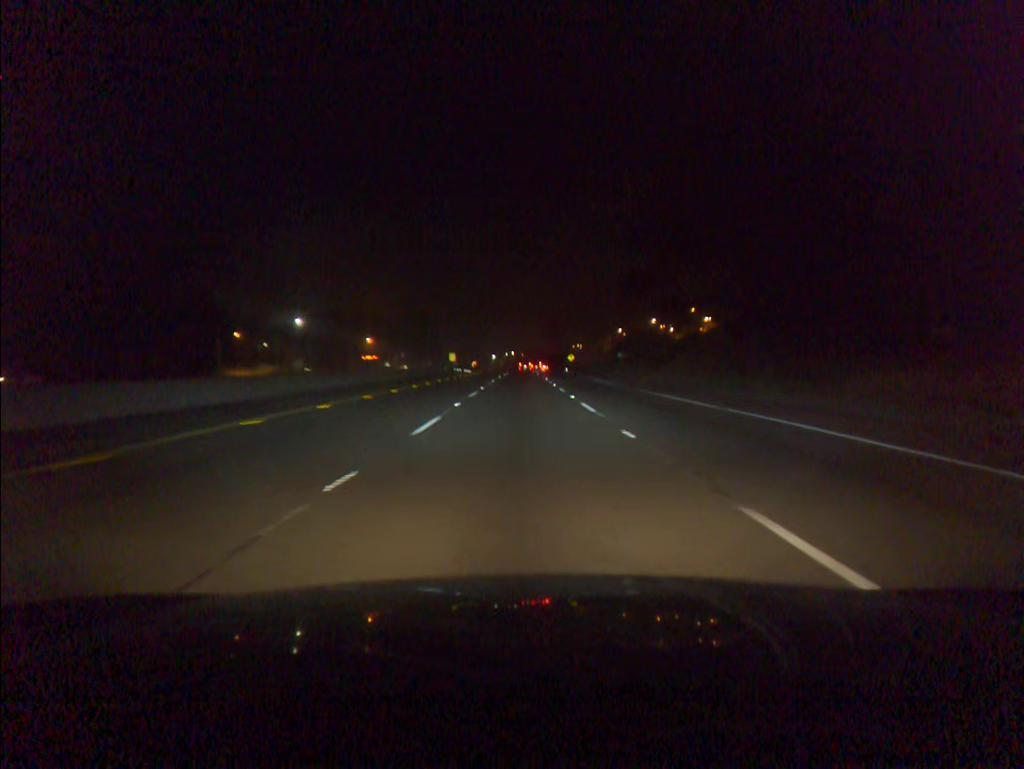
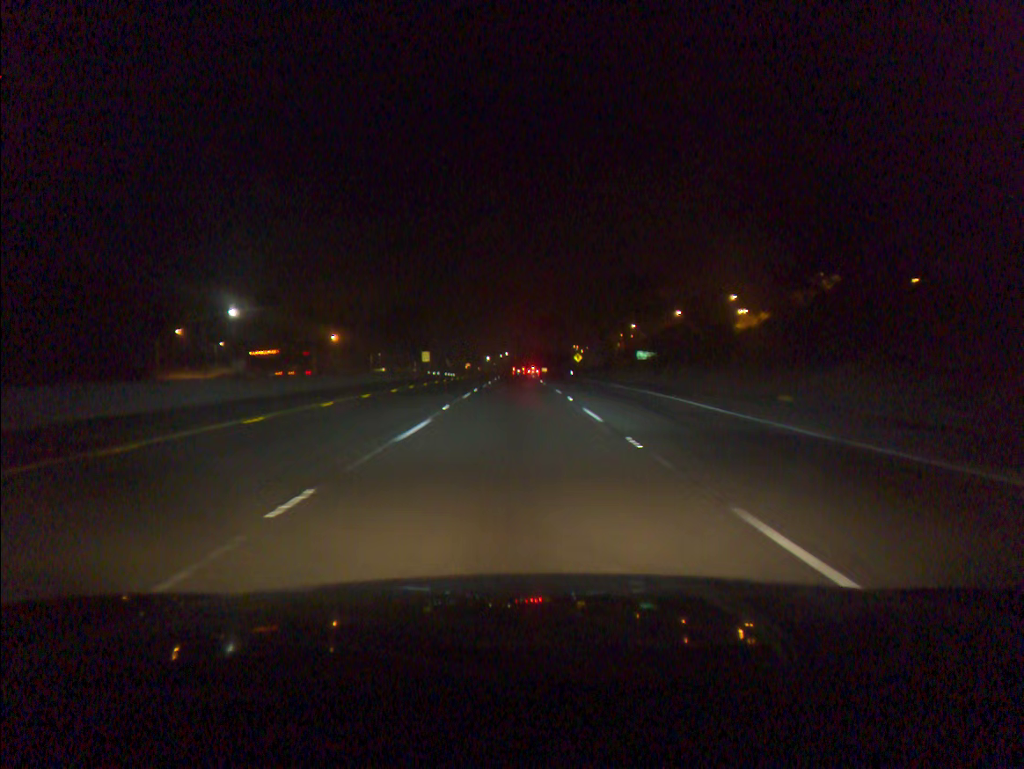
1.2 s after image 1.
(+0.1, +30.6) m; 0°
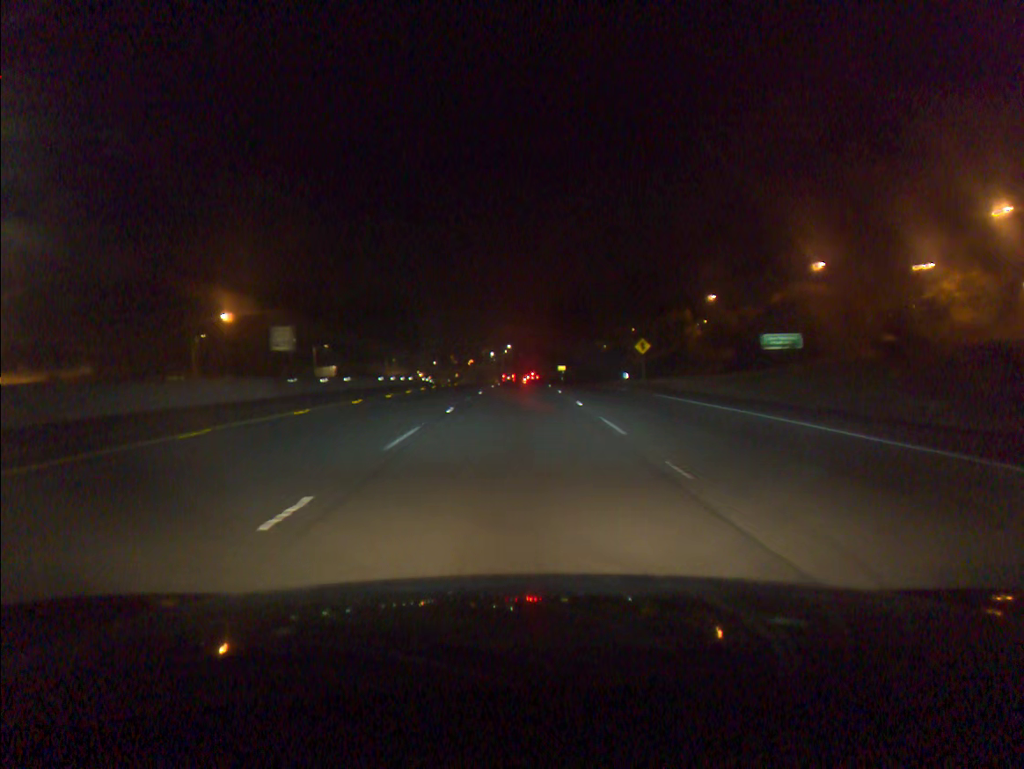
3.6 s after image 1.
(-0.2, +61.2) m; 0°
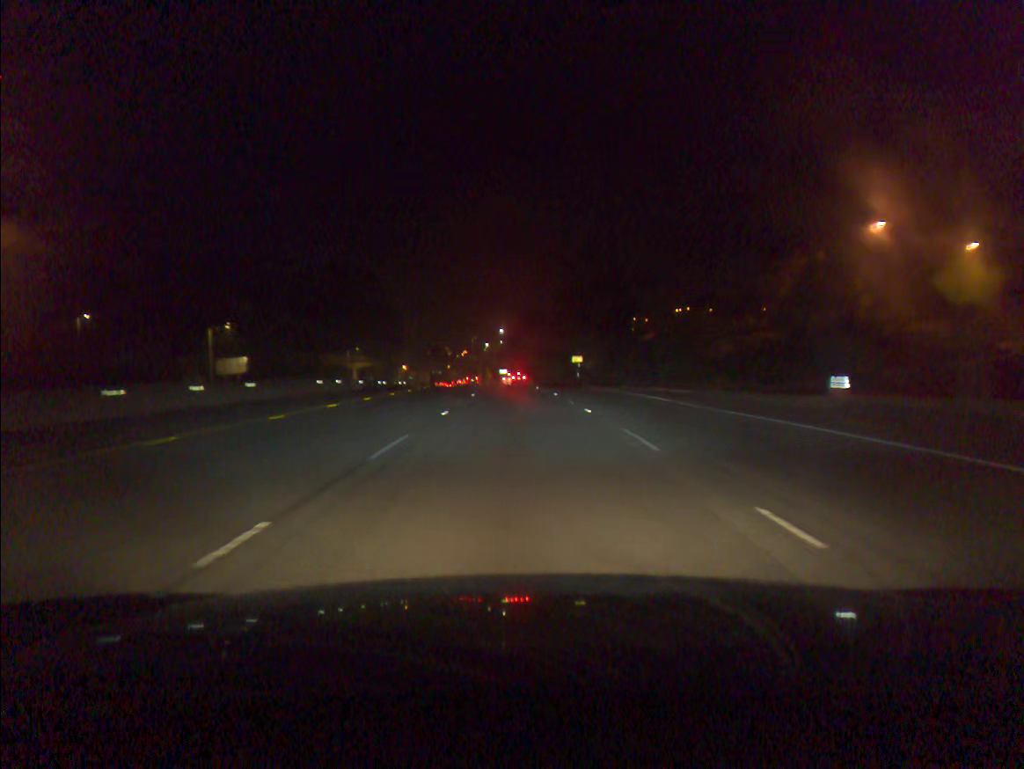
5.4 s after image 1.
(+0.1, +46.2) m; 0°
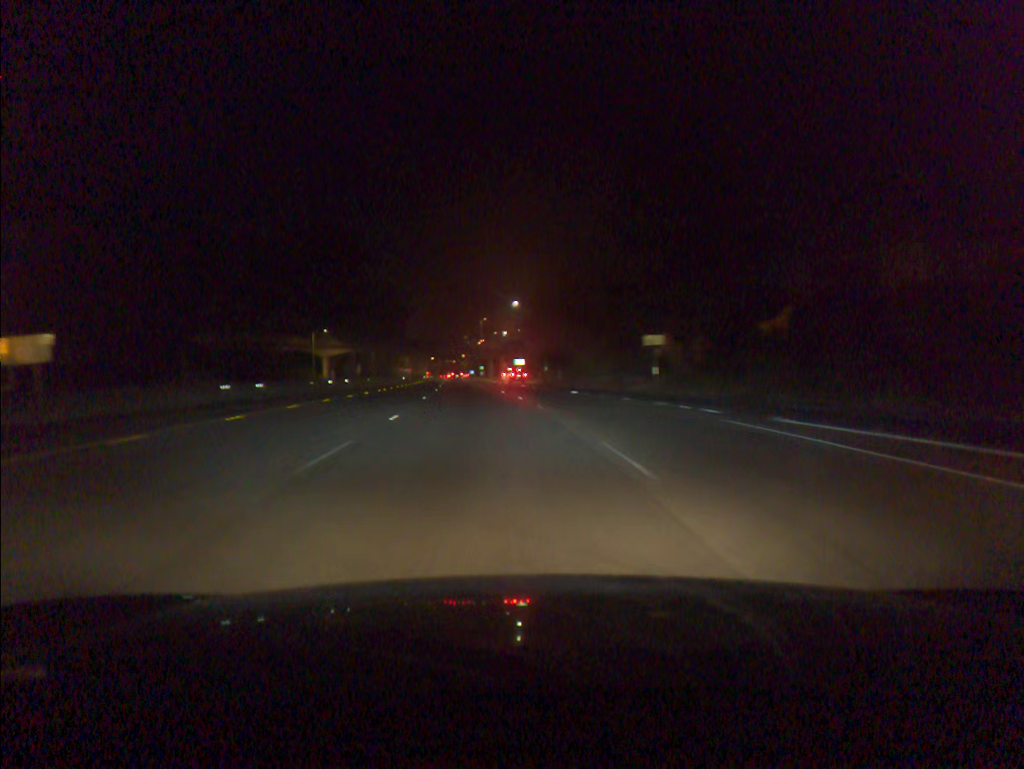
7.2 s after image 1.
(-0.4, +46.5) m; -1°
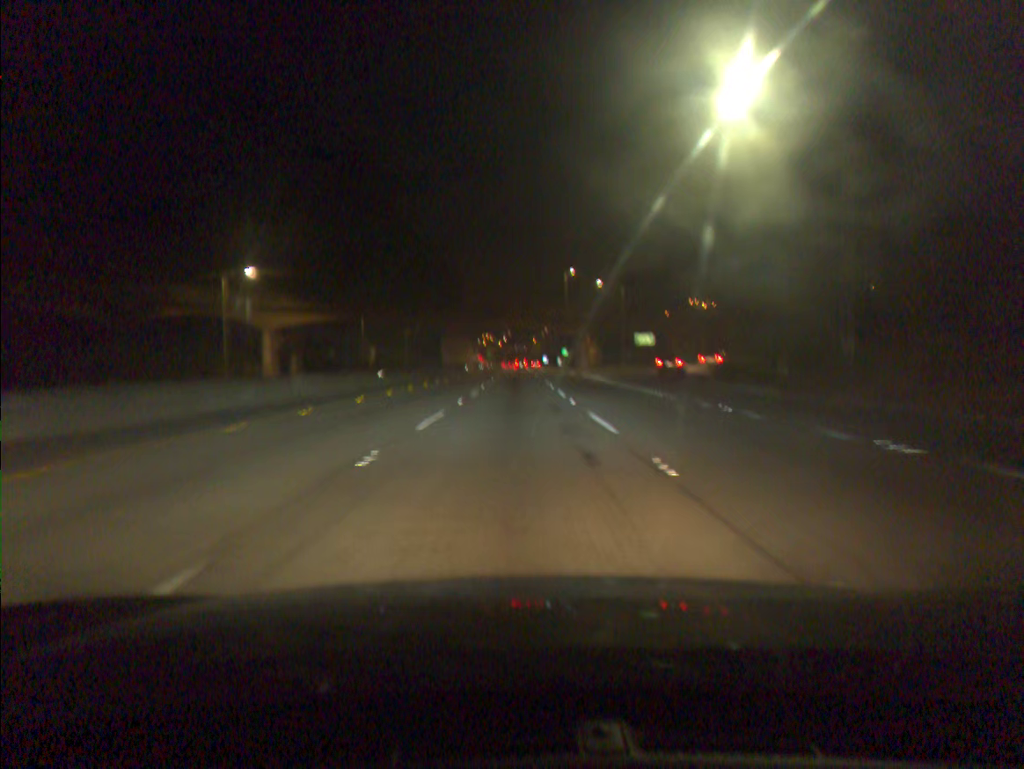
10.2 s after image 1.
(-5.6, +76.0) m; -5°
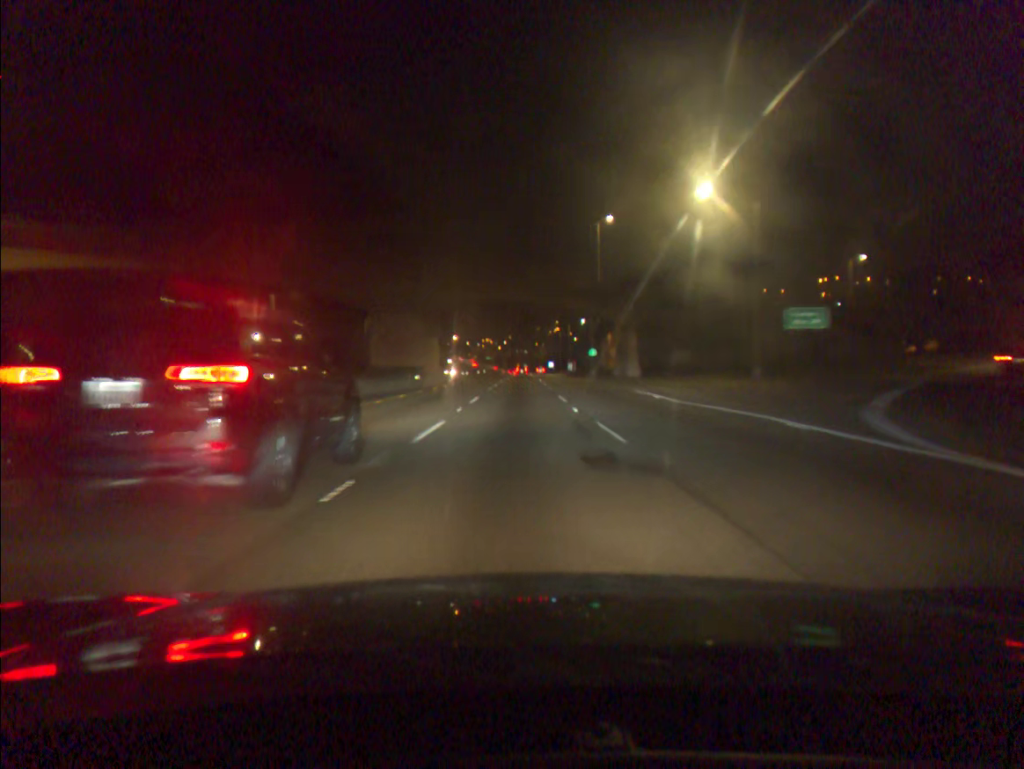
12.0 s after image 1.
(-0.2, +46.2) m; 0°
